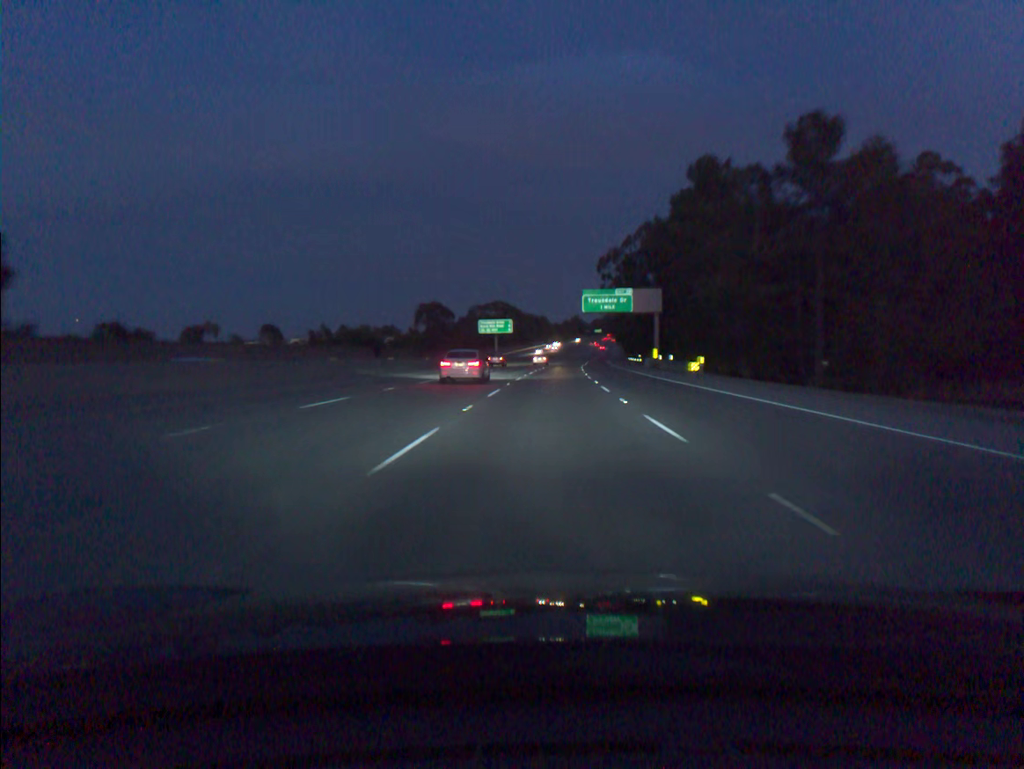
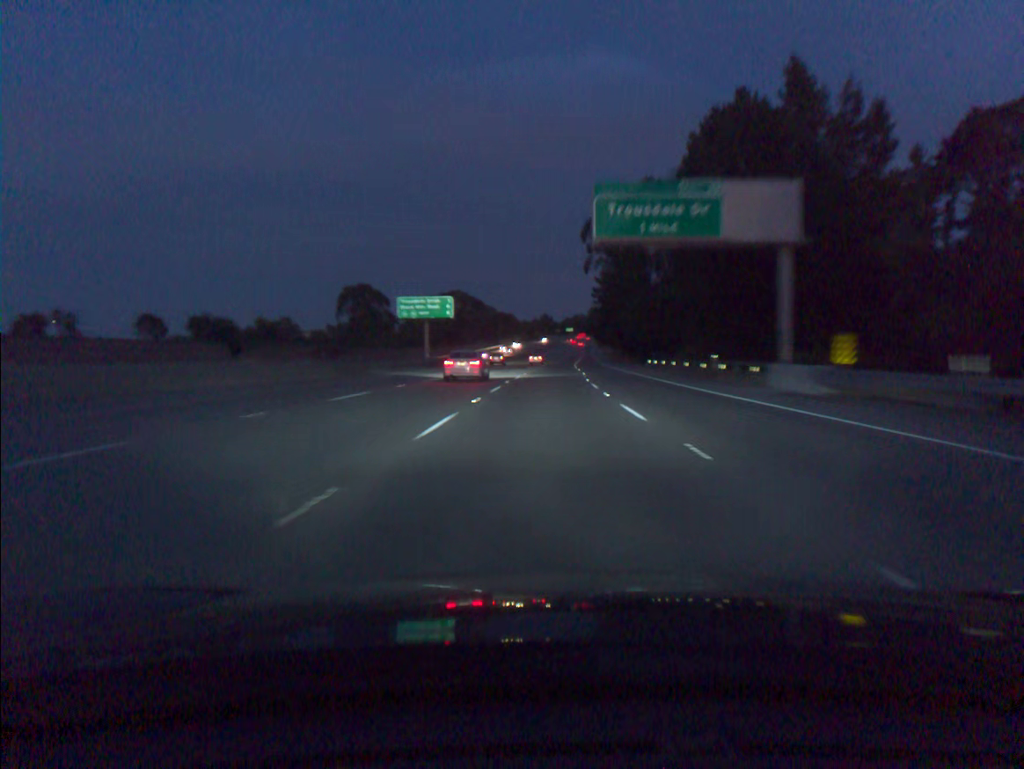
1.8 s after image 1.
(+1.1, +55.1) m; +2°
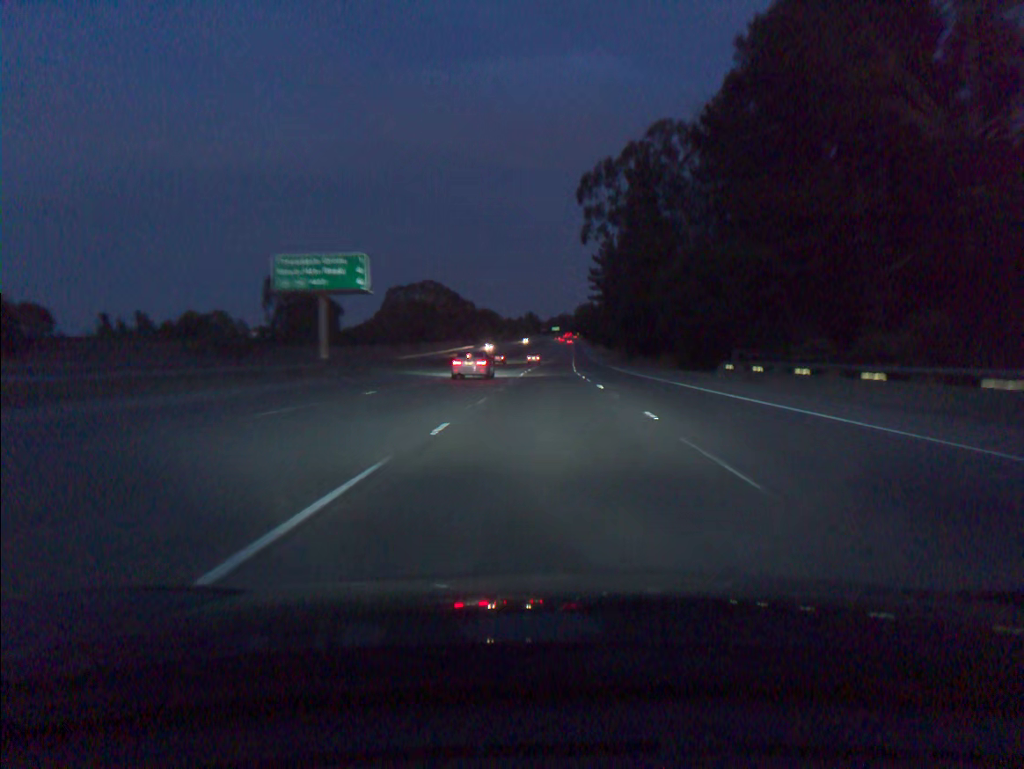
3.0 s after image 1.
(+0.4, +36.7) m; +1°
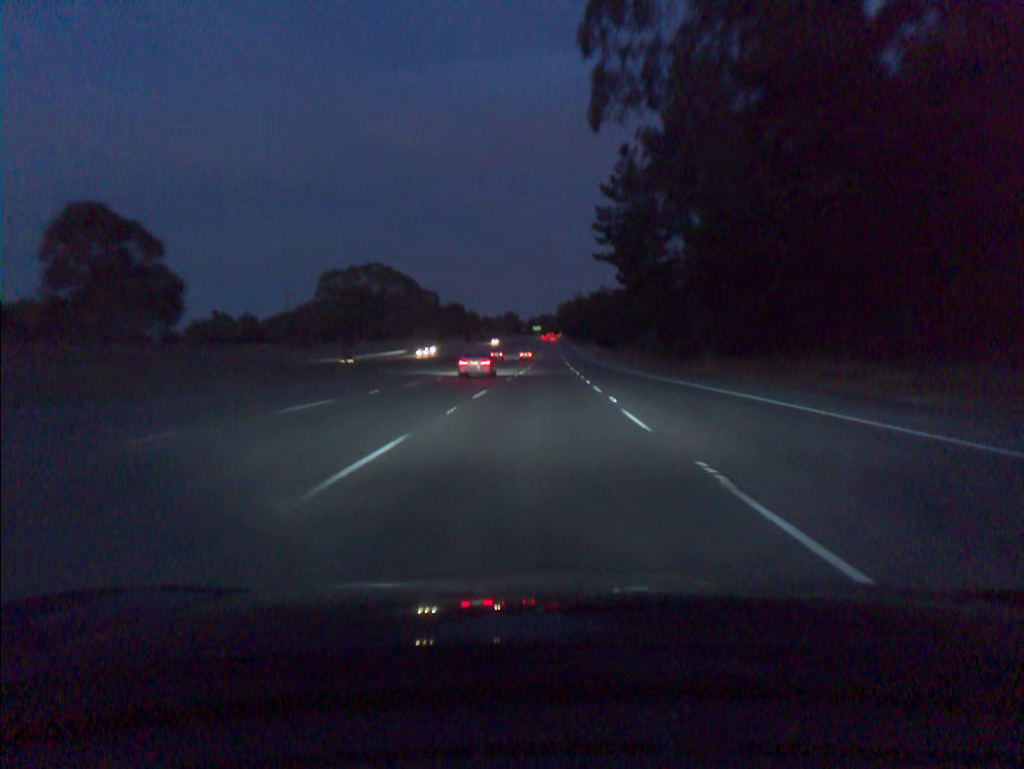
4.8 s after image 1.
(+0.8, +55.0) m; +1°
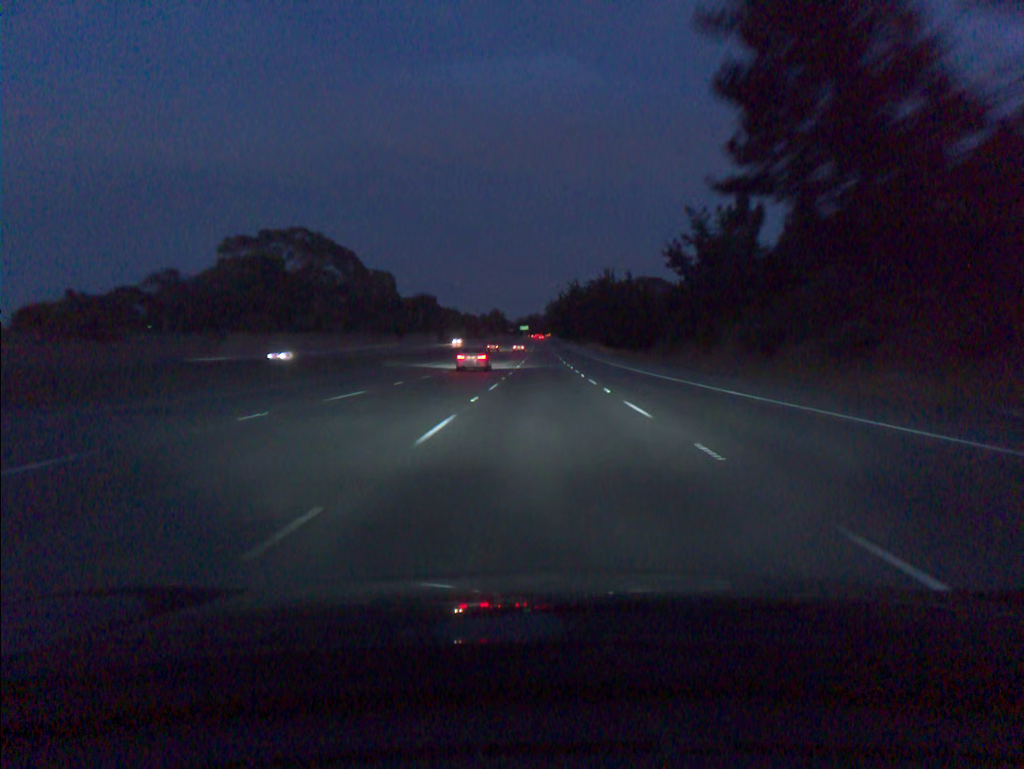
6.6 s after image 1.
(+0.3, +54.9) m; +1°
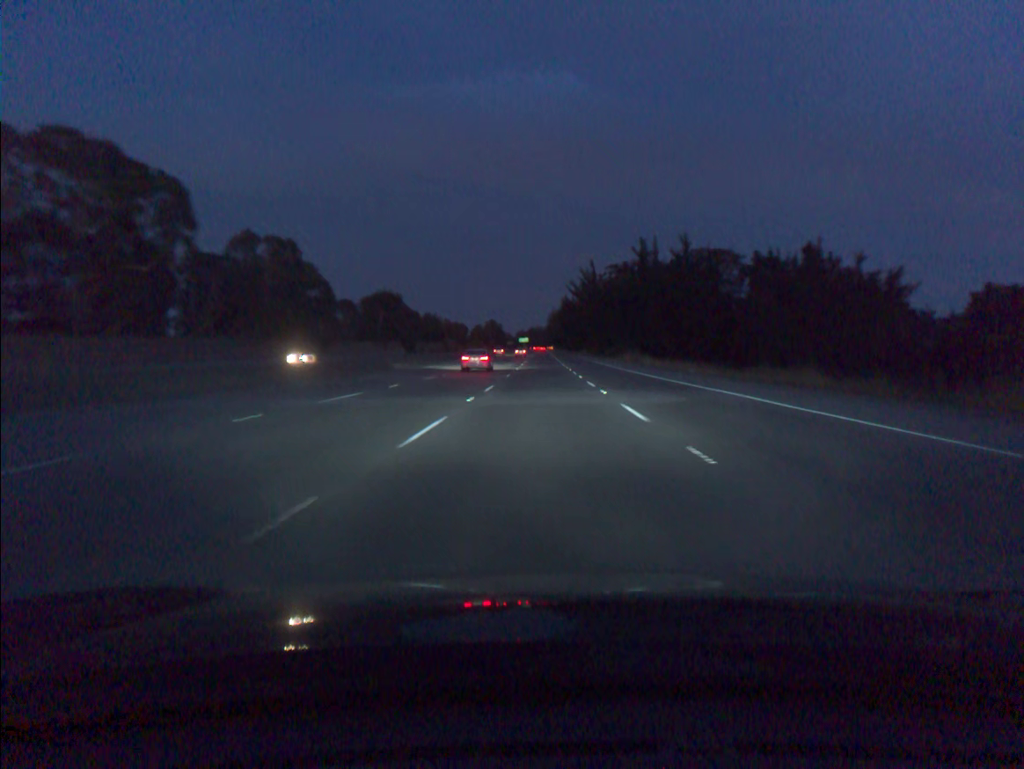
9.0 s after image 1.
(+0.2, +72.8) m; 0°
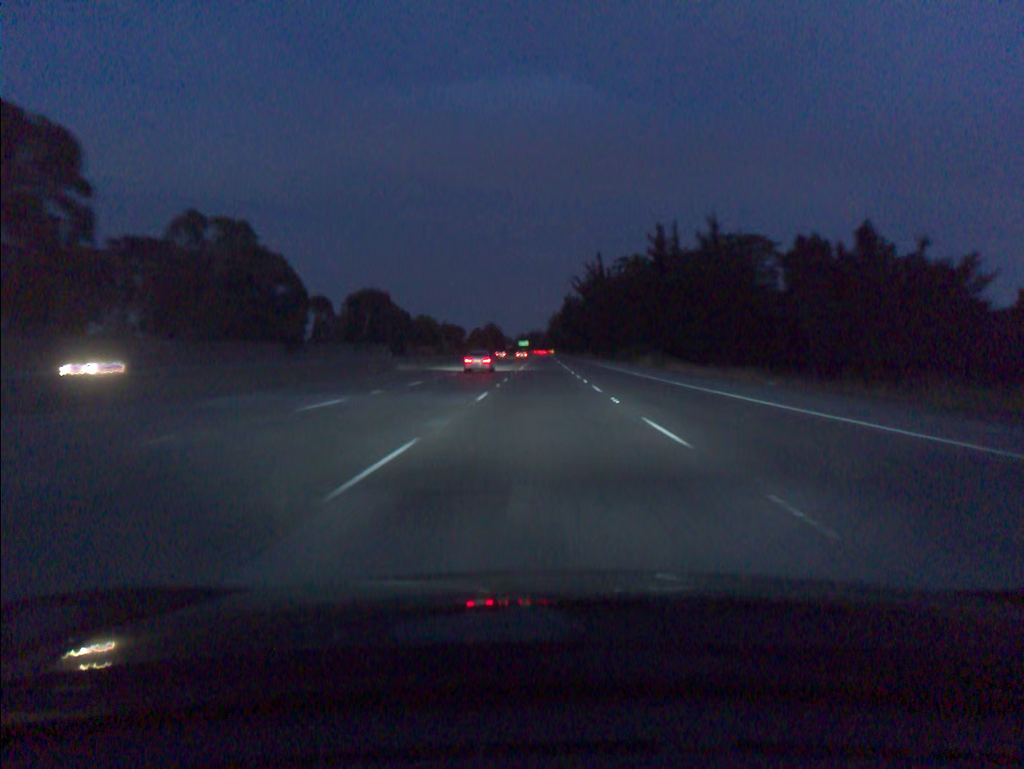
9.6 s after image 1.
(0.0, +18.1) m; 0°
